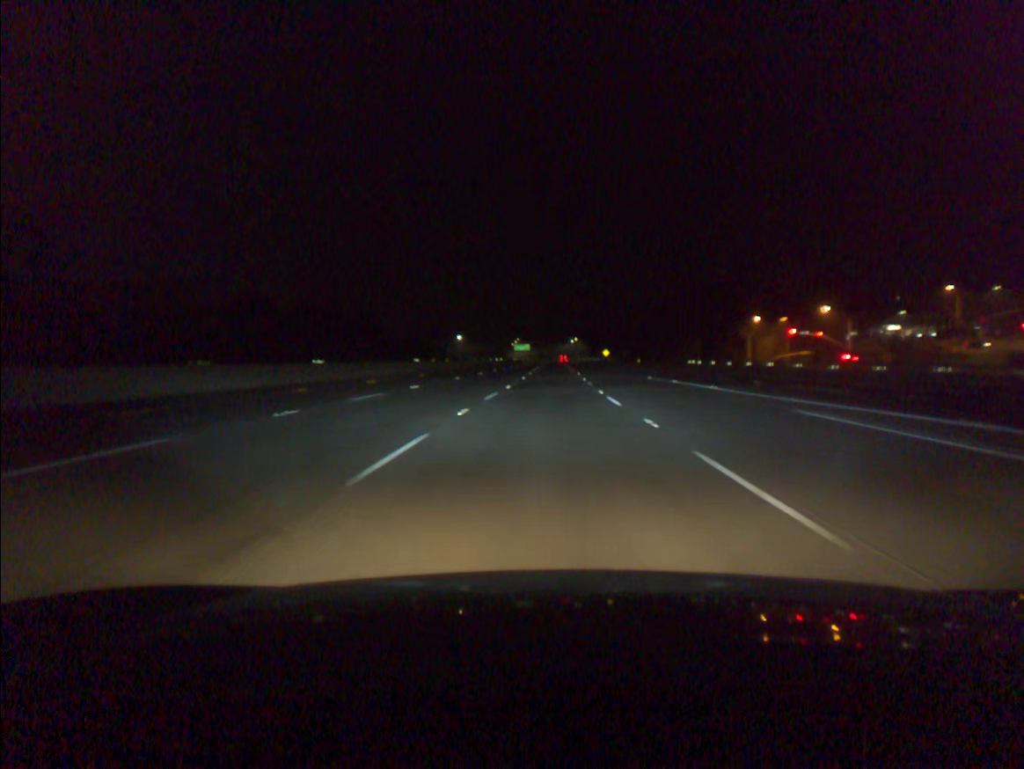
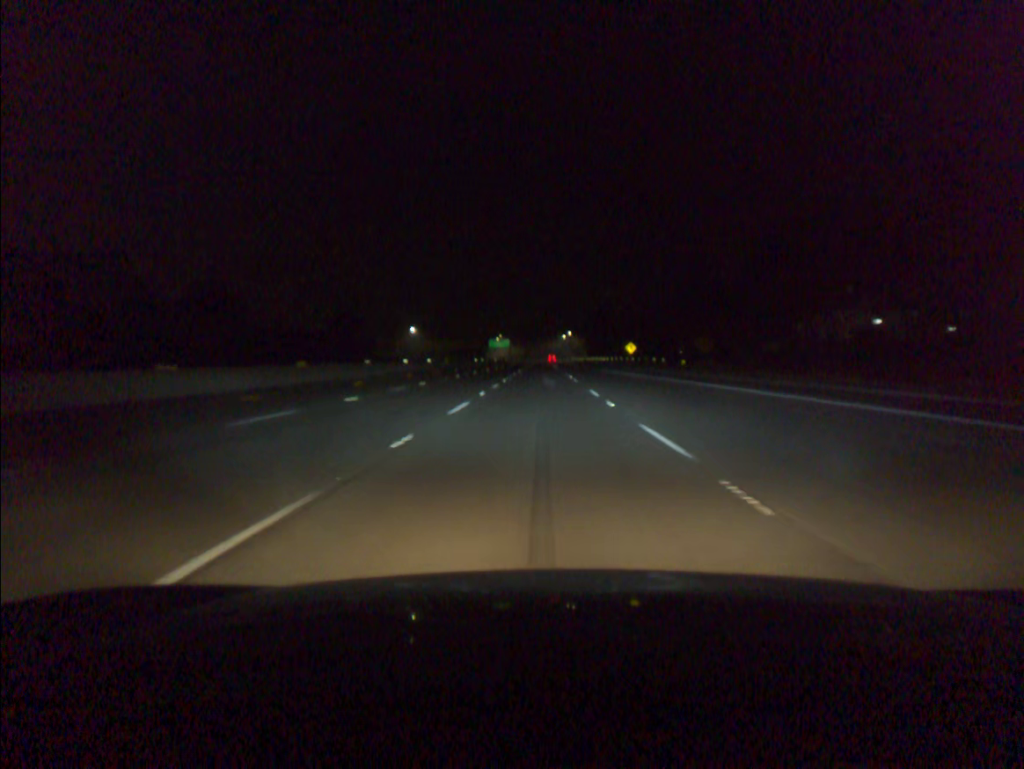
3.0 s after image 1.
(+1.7, +94.4) m; +1°
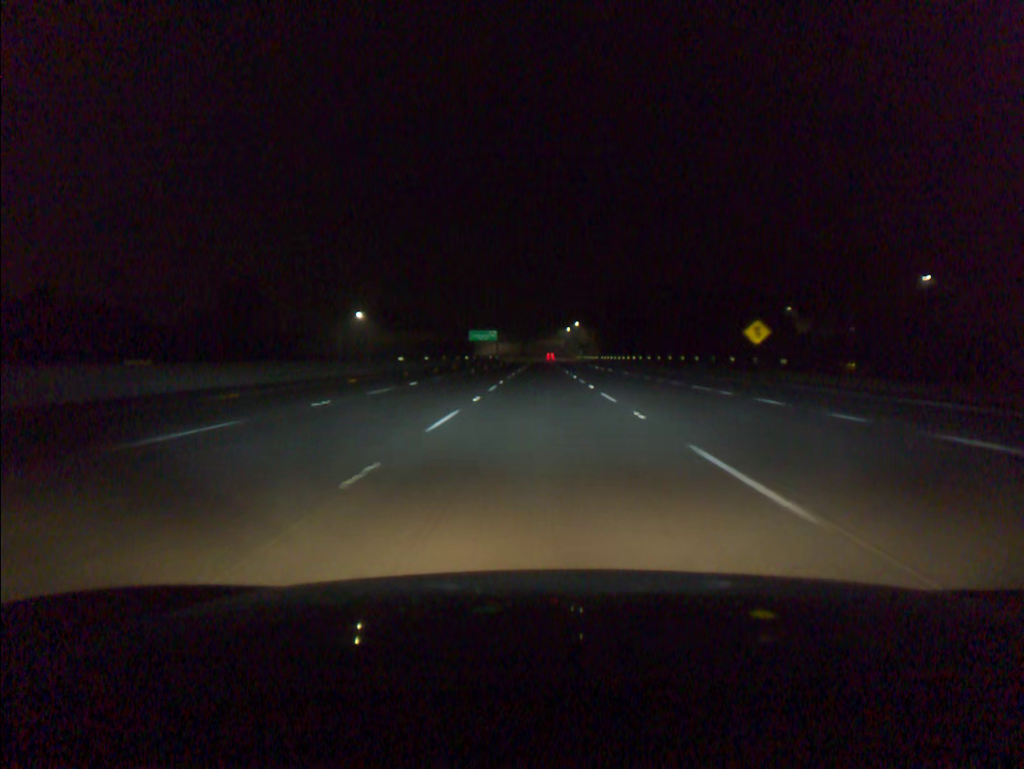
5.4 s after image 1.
(-0.1, +75.3) m; 0°
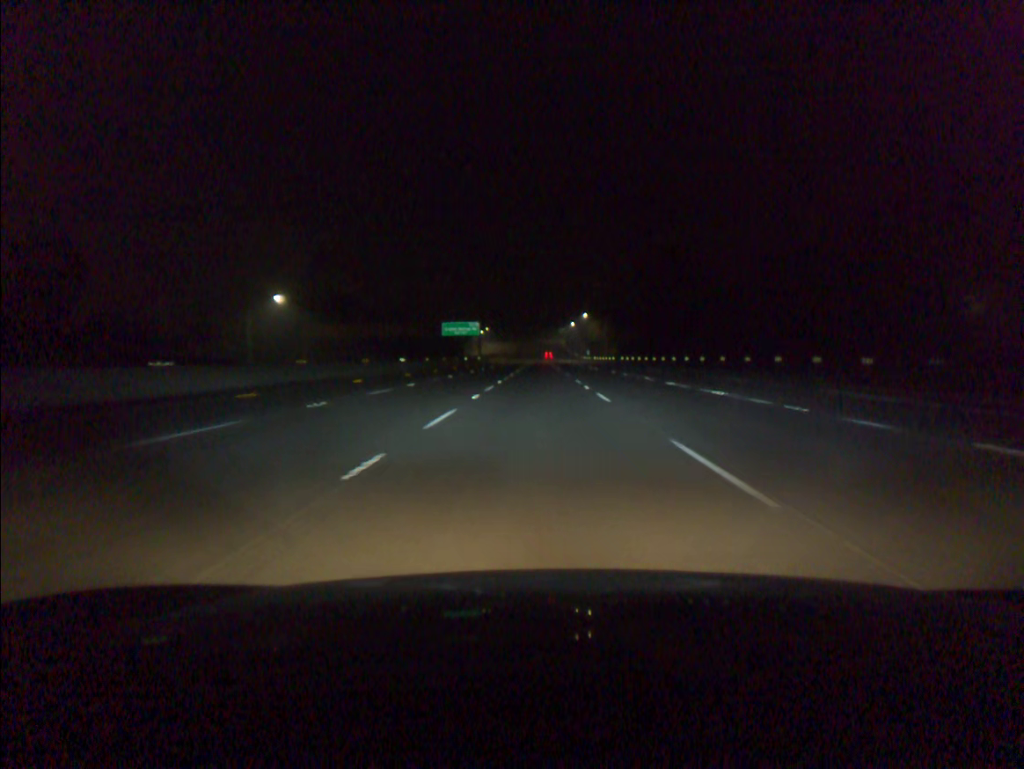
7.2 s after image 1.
(+0.1, +56.5) m; 0°
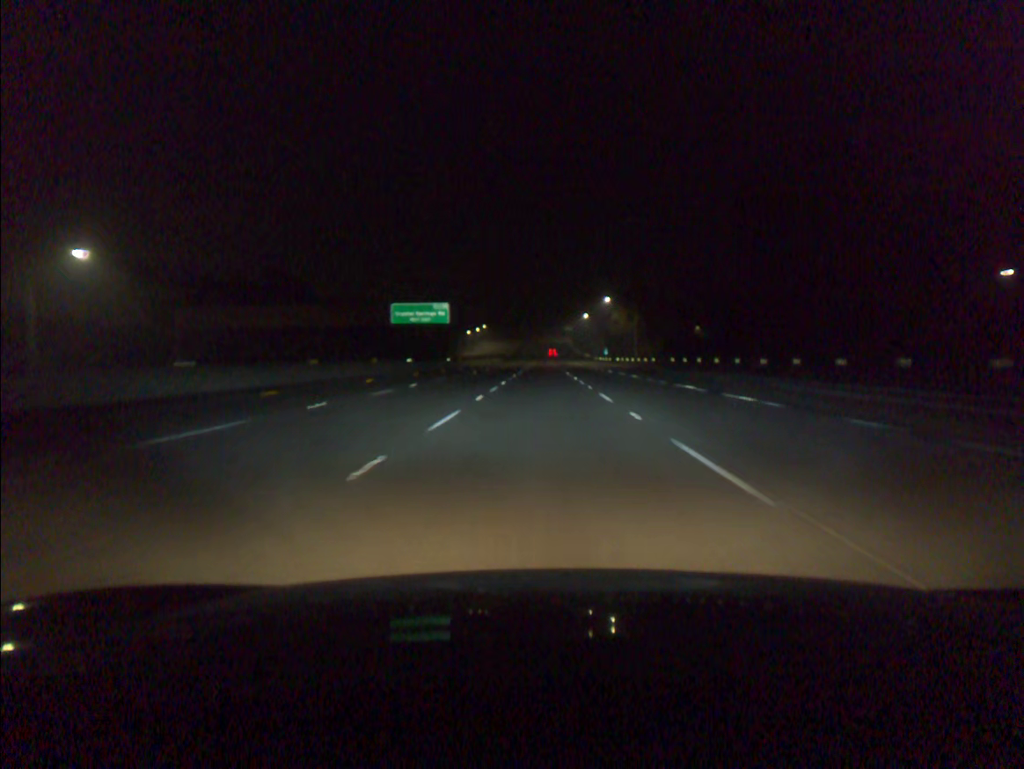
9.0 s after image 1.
(-0.1, +57.0) m; 0°
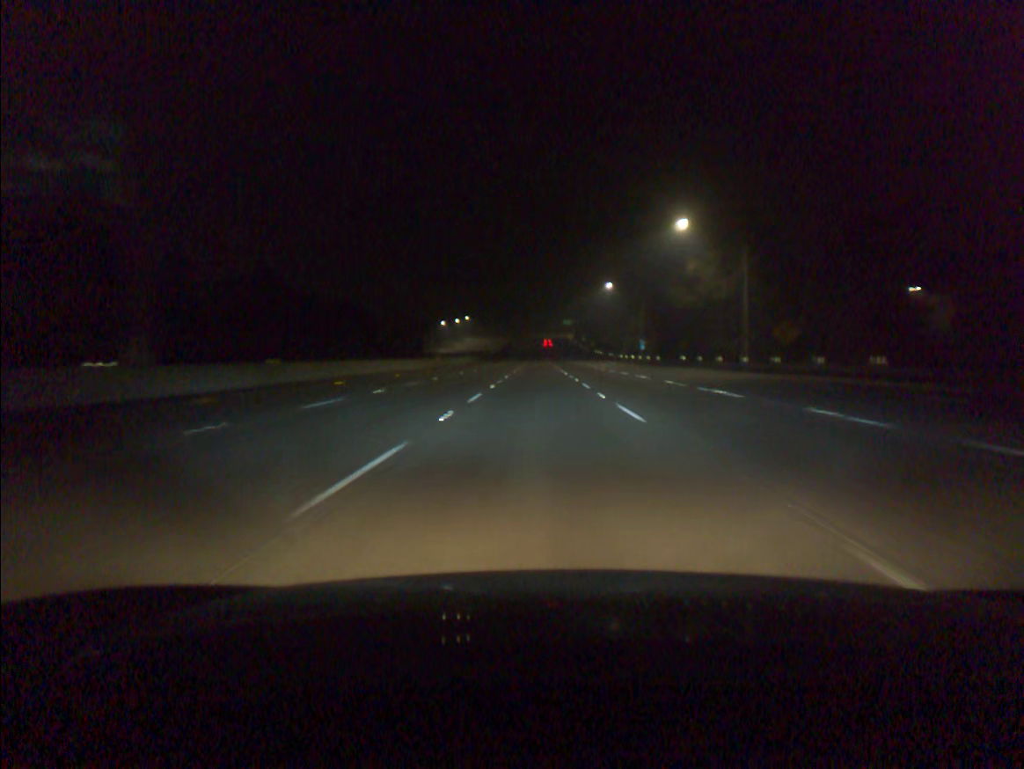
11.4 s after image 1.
(+0.1, +77.9) m; 0°
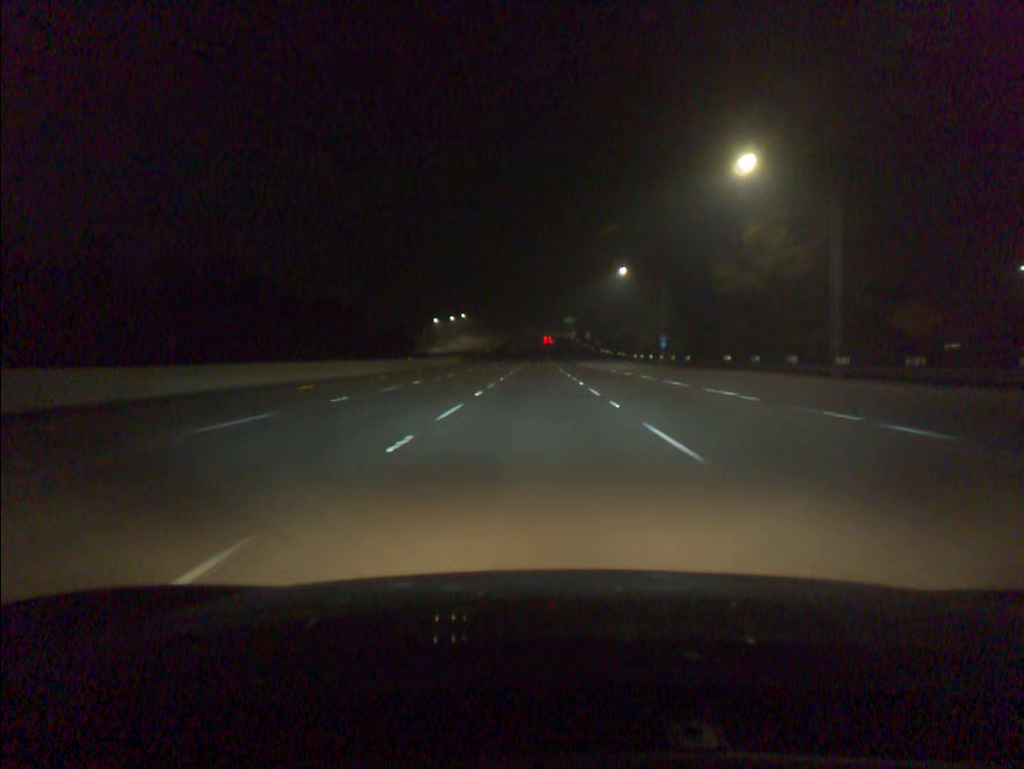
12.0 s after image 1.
(0.0, +19.7) m; 0°
